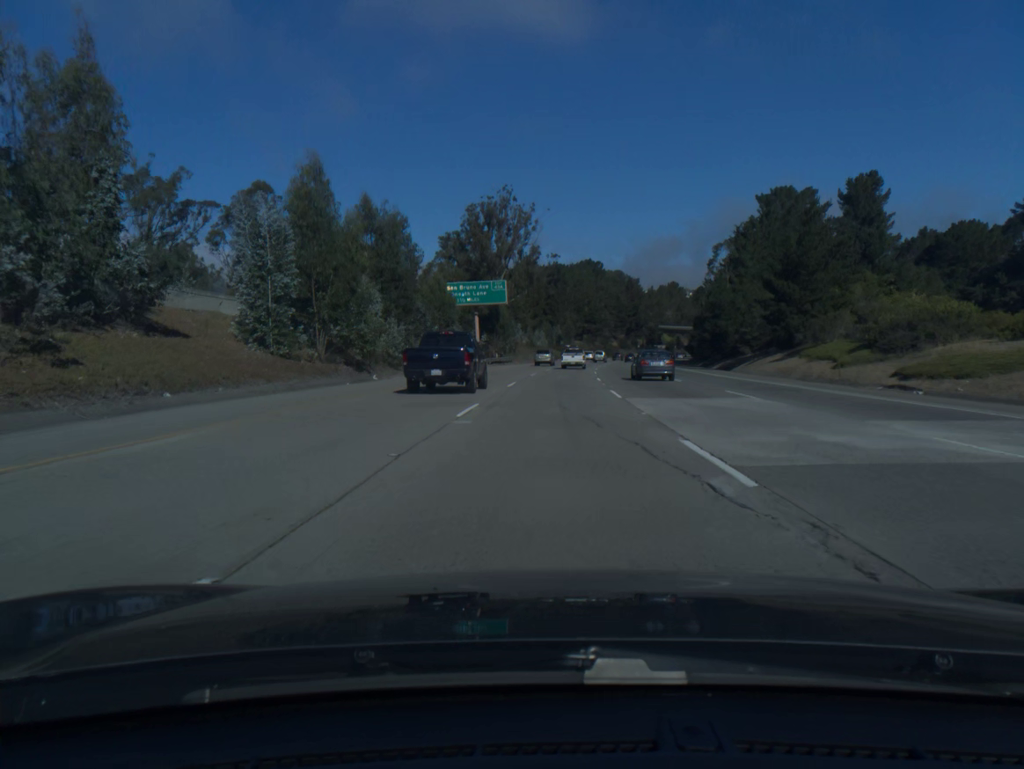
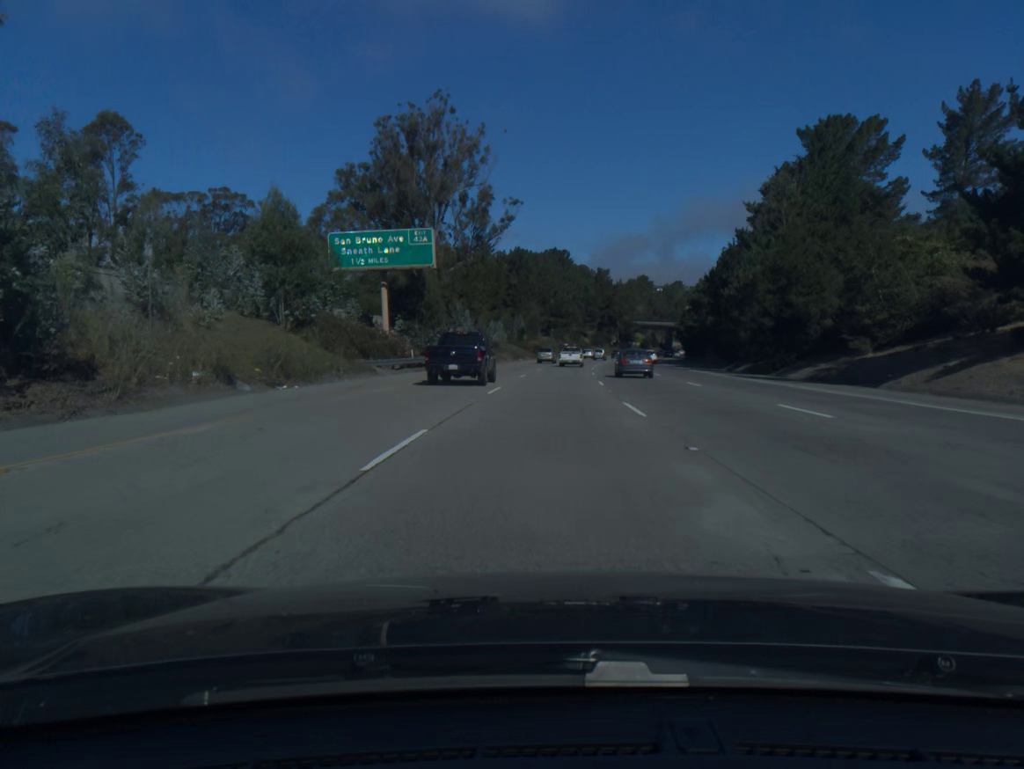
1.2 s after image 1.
(+0.8, +35.9) m; +3°
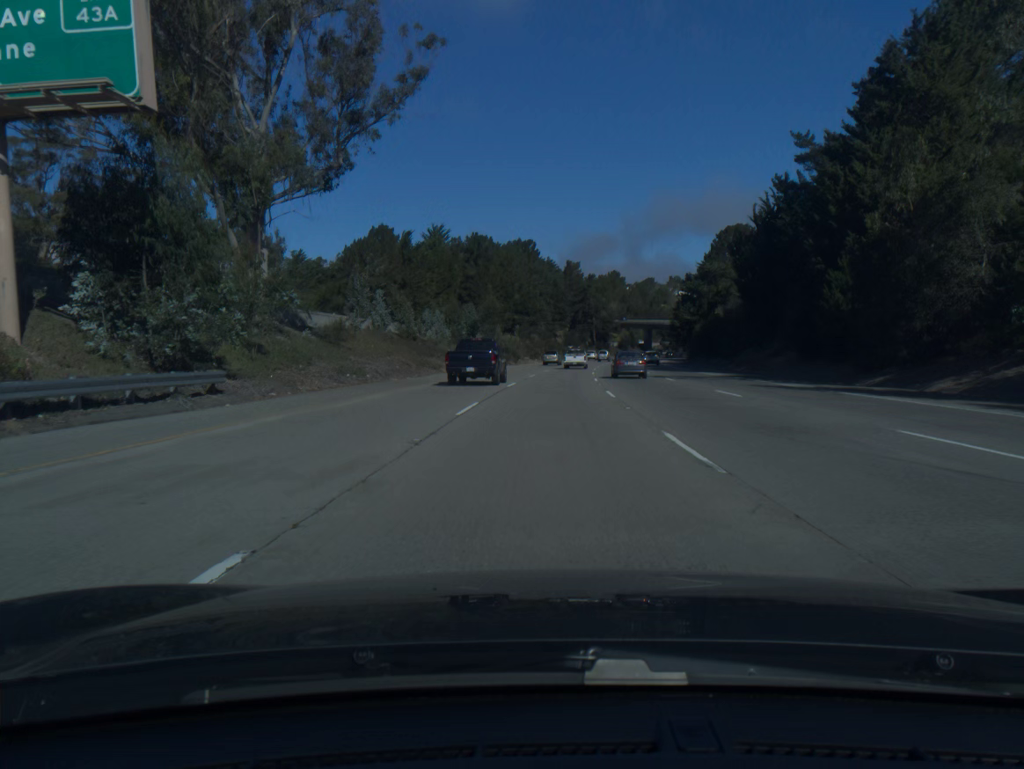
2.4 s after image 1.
(+0.8, +36.2) m; +3°
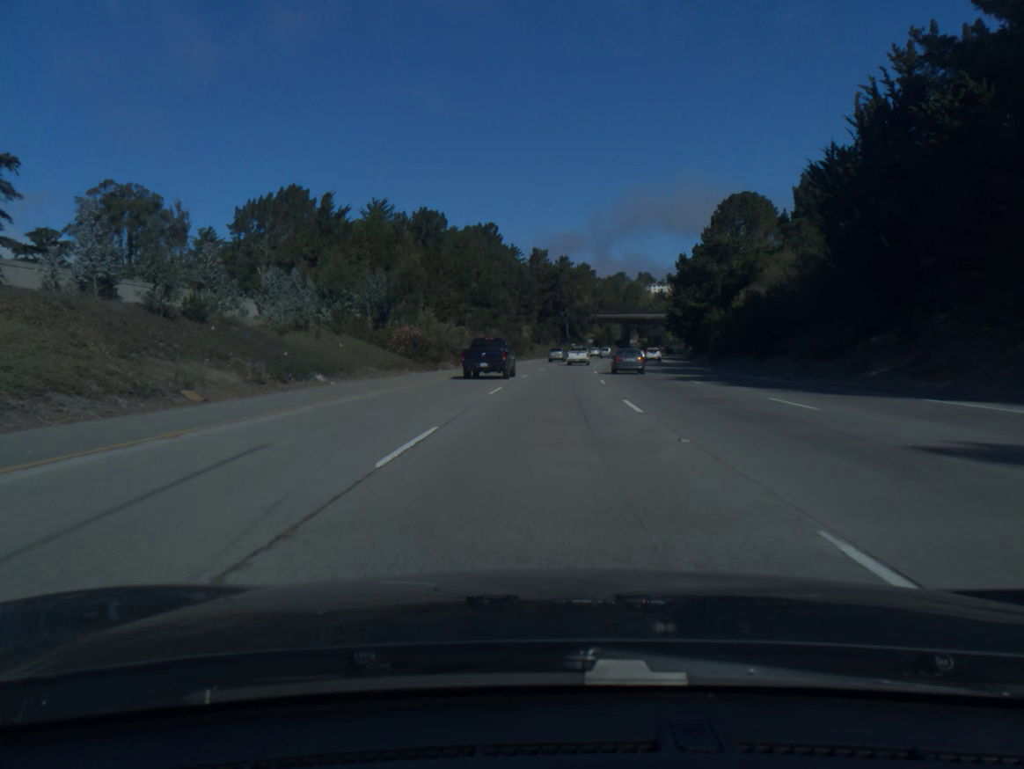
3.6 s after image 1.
(+0.7, +36.6) m; +2°
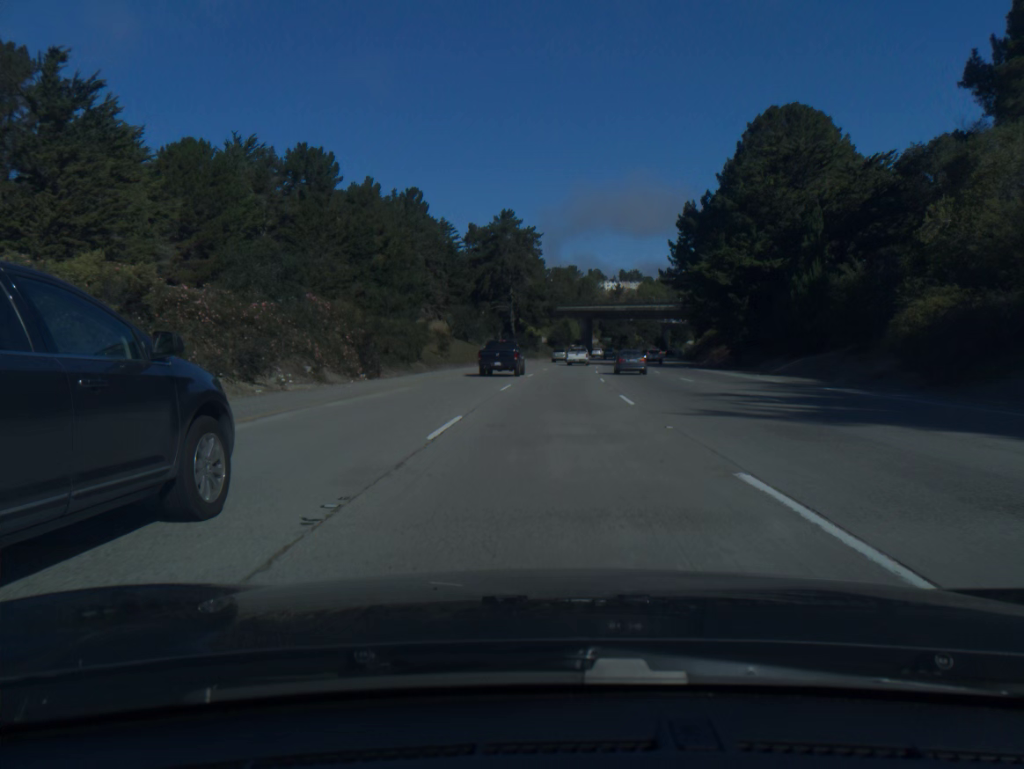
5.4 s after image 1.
(+1.8, +55.5) m; +4°
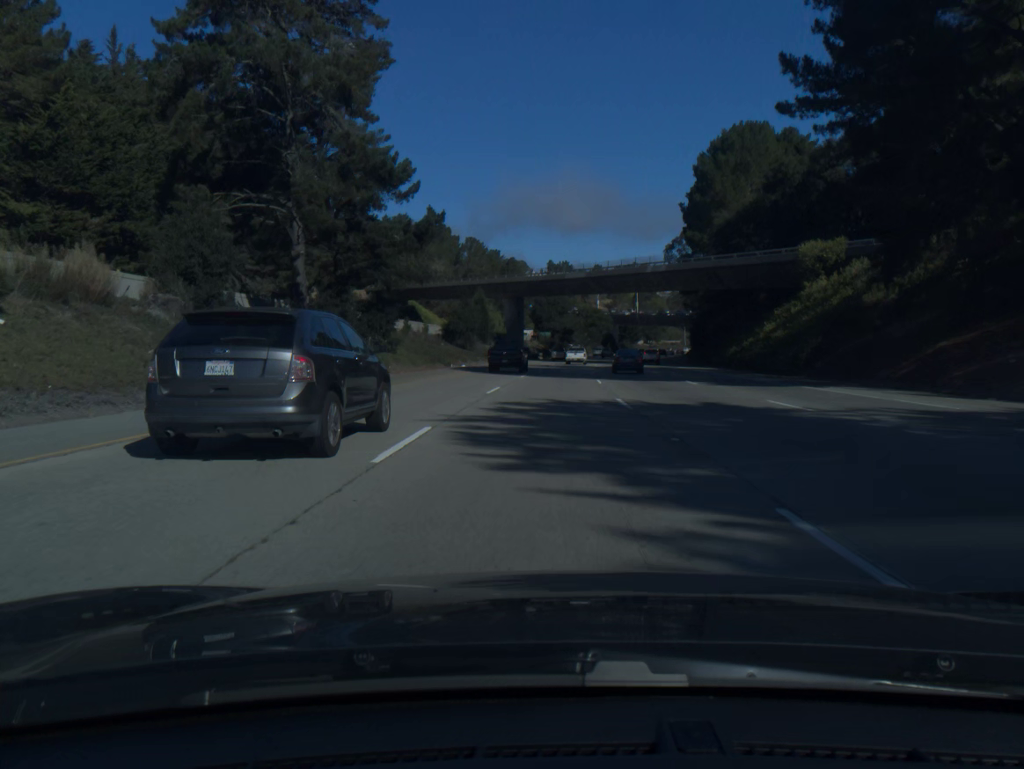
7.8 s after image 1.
(+3.7, +75.1) m; +6°
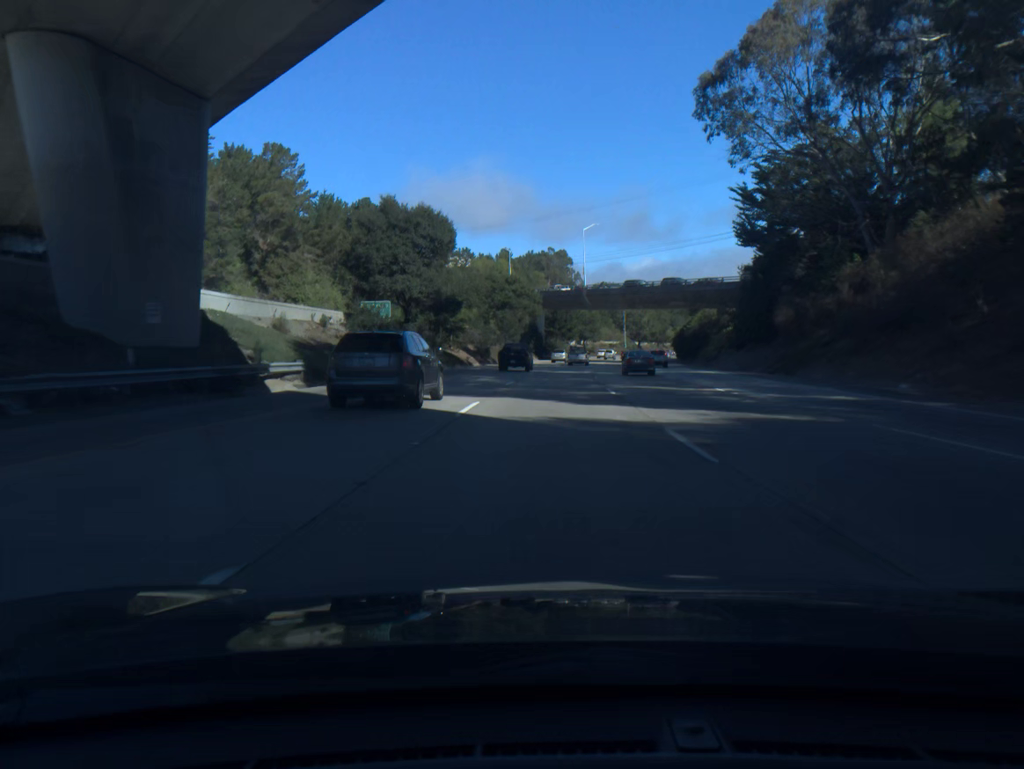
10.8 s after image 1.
(+5.3, +95.4) m; +7°
